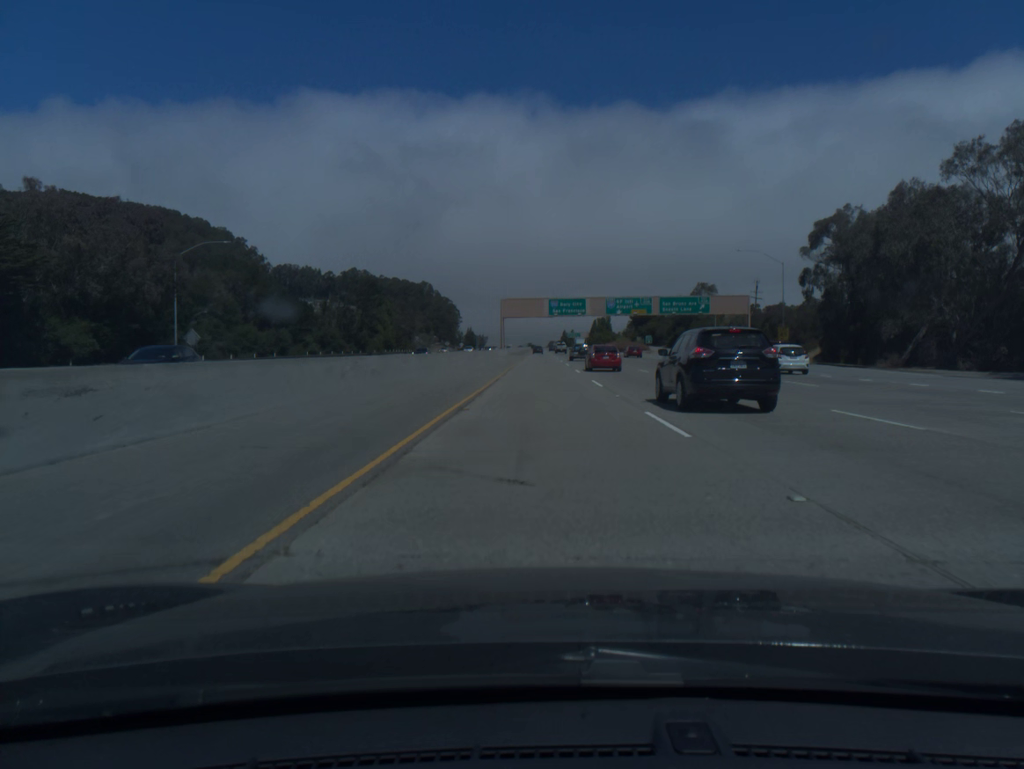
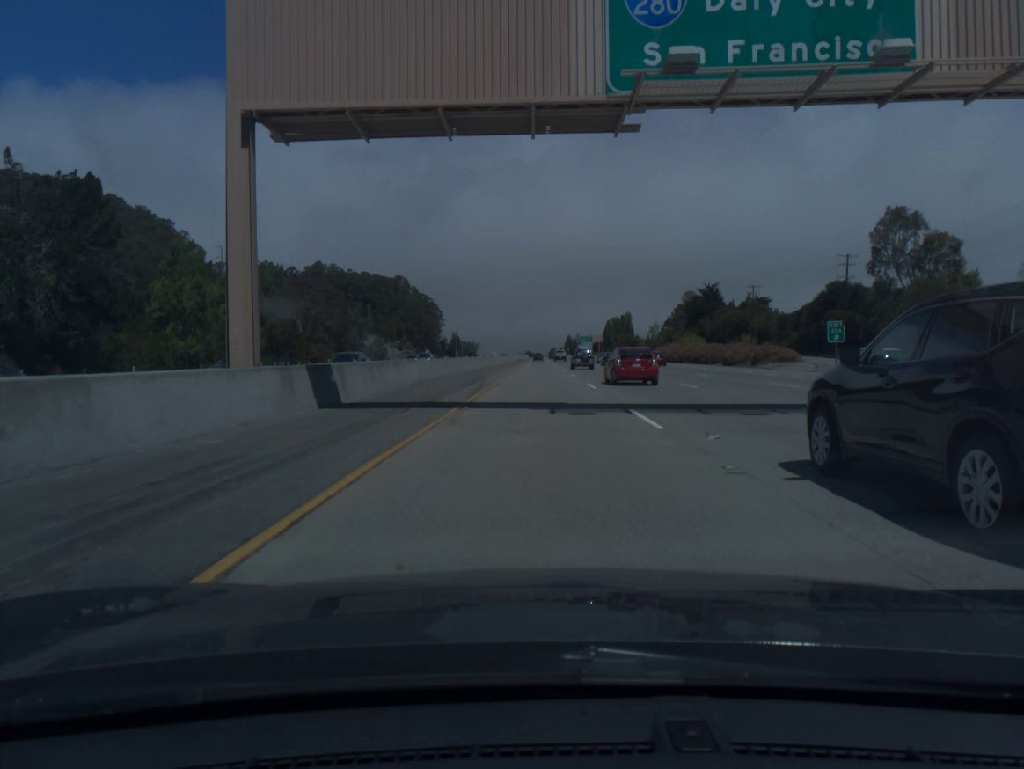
(+0.3, +100.9) m; 0°
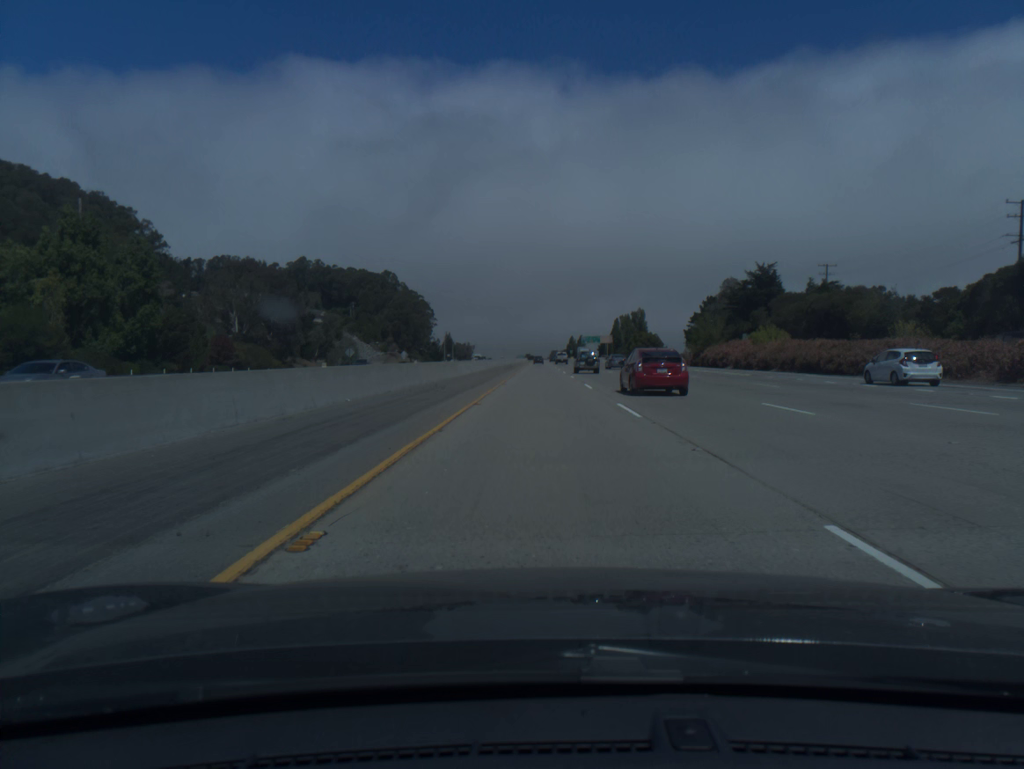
(0.0, +40.6) m; 0°
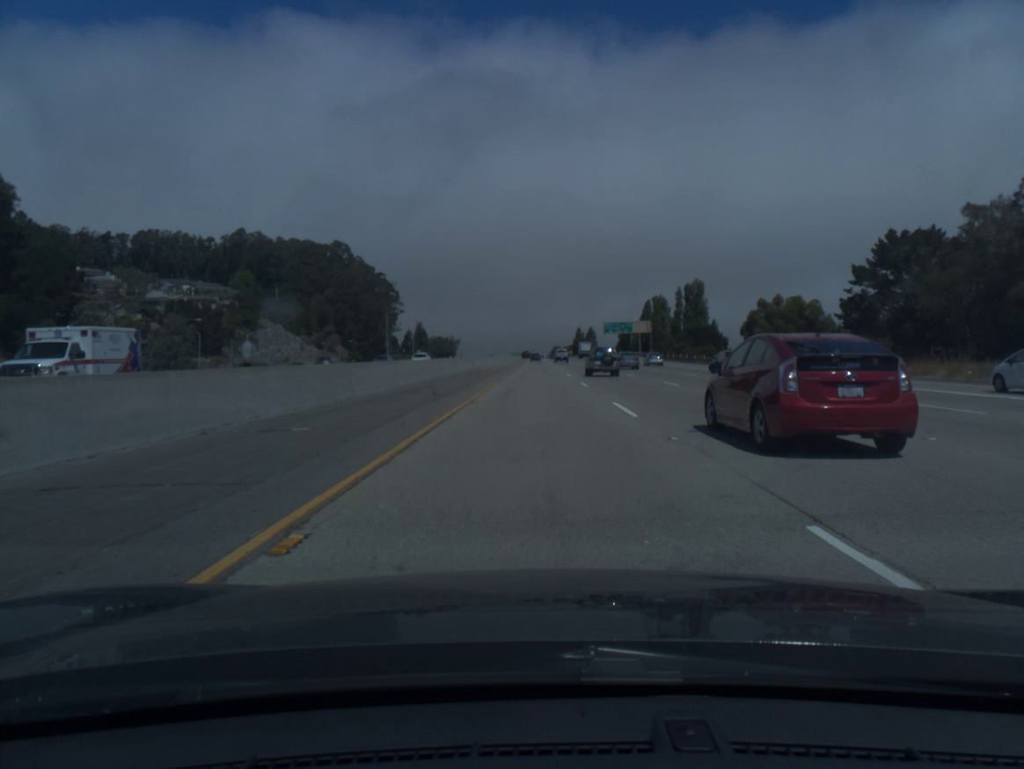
(+0.1, +102.1) m; 0°
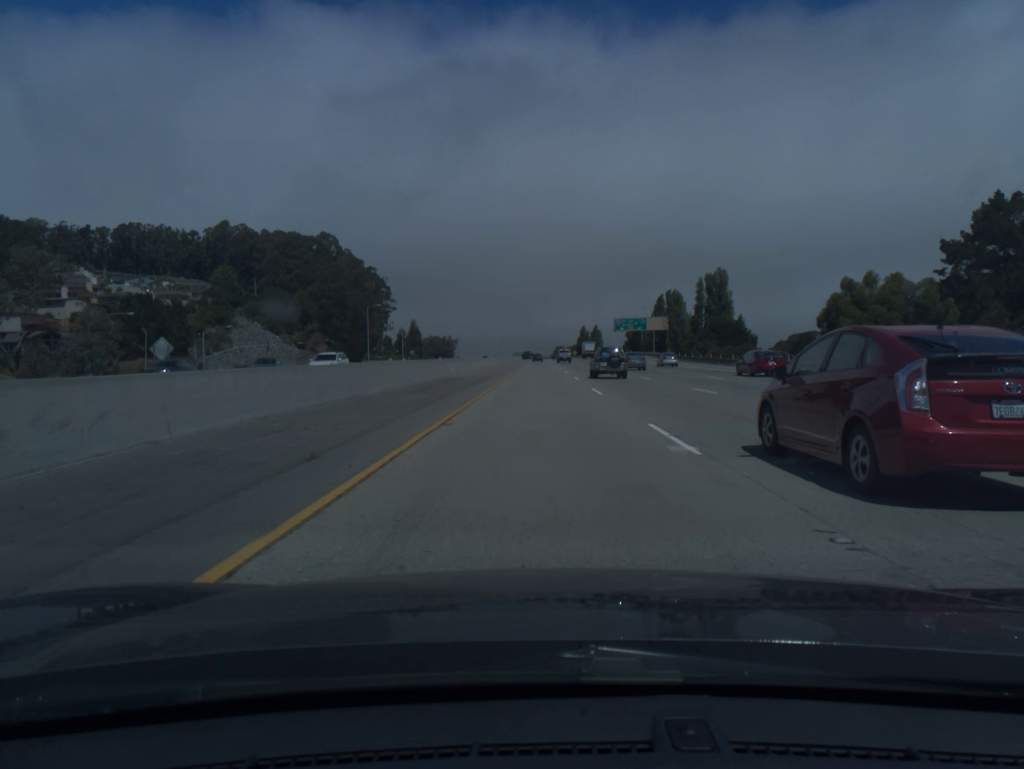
(0.0, +20.5) m; 0°
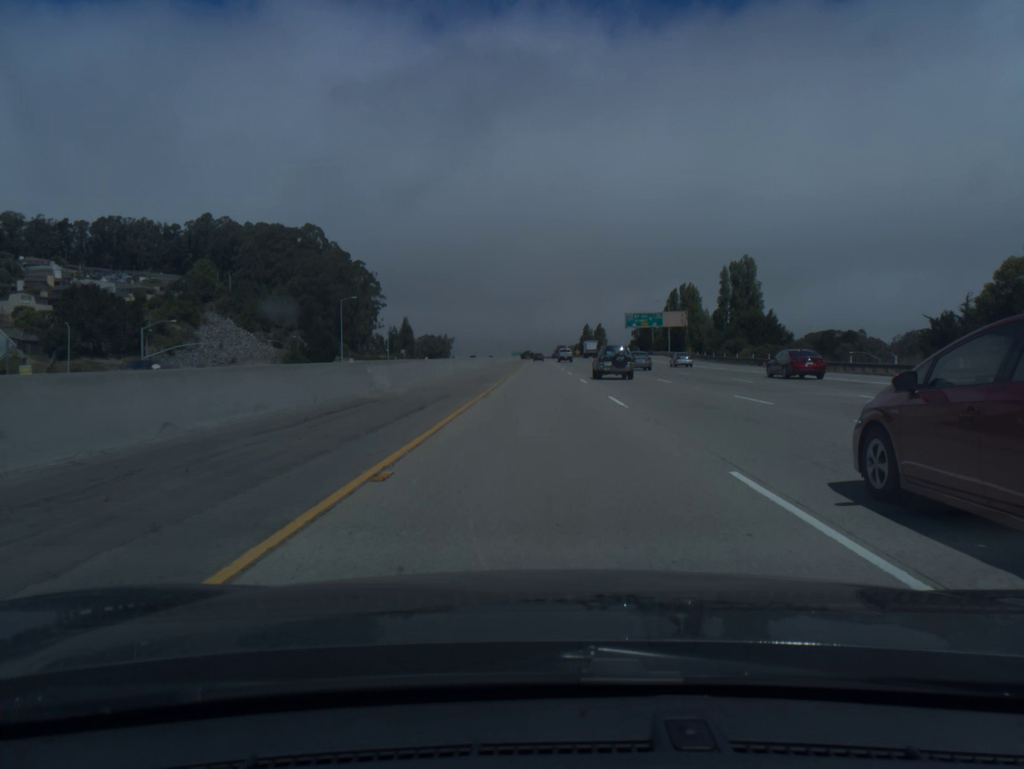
(0.0, +20.5) m; 0°
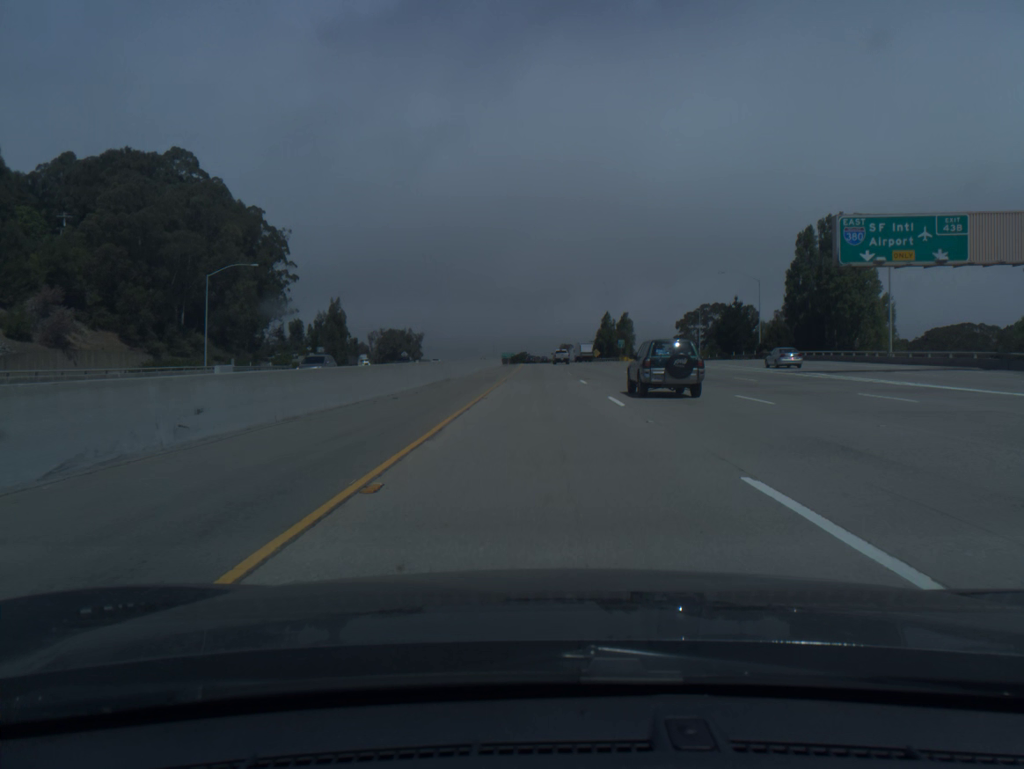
(+0.2, +102.5) m; 0°
